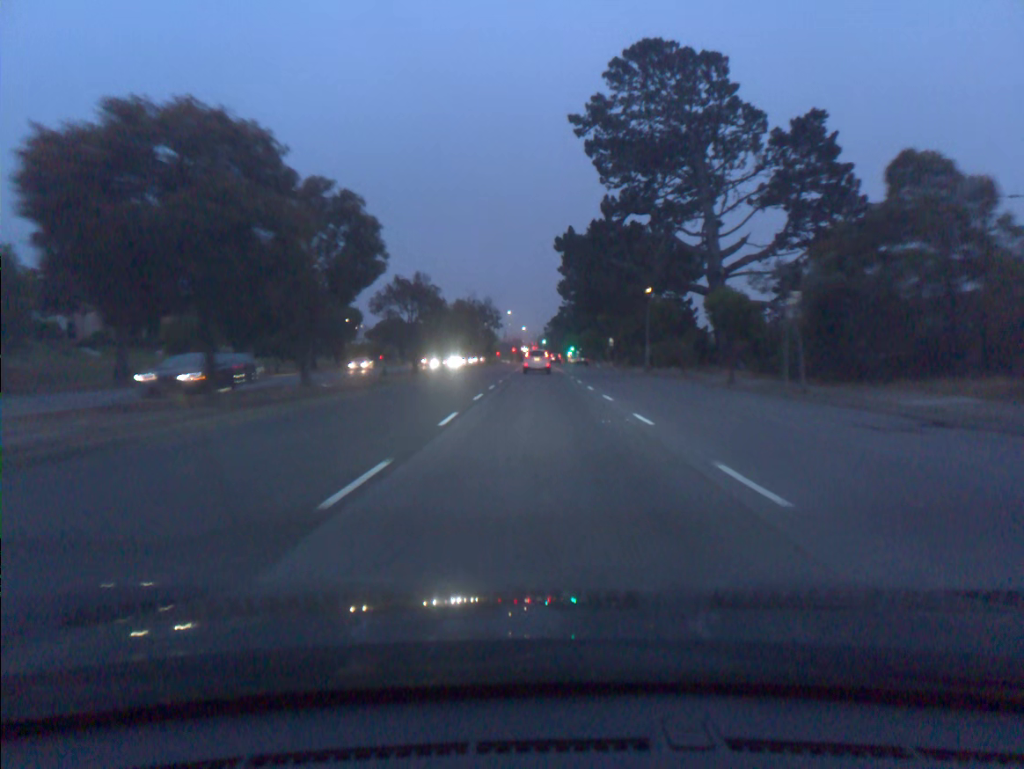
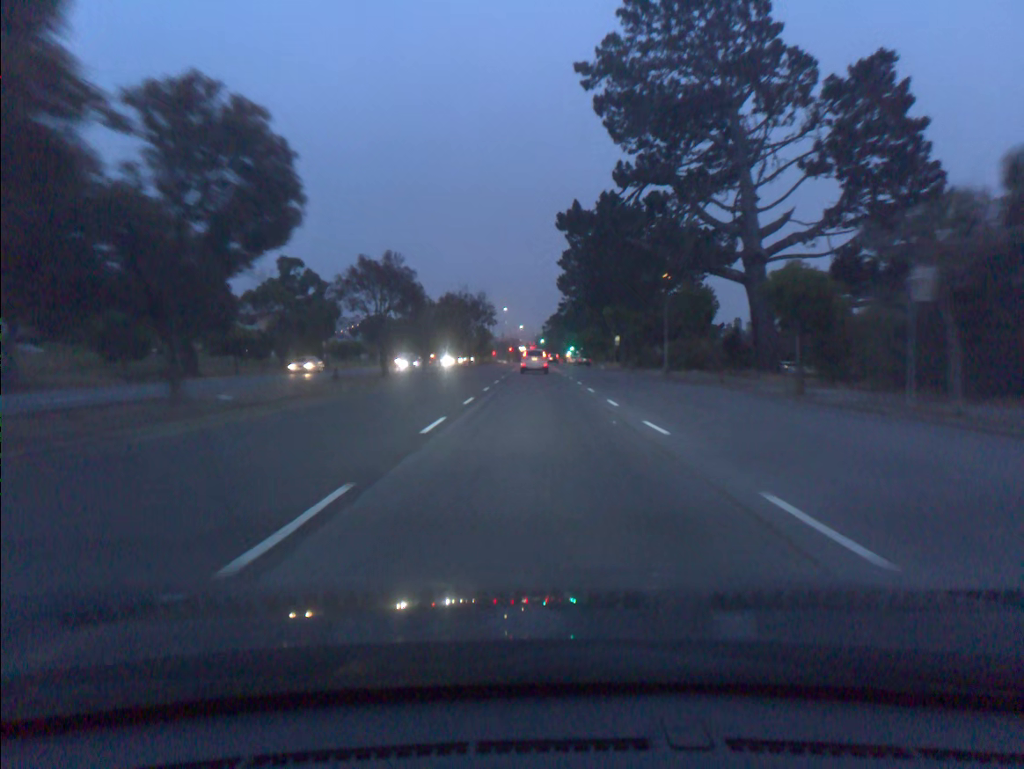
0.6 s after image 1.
(0.0, +9.2) m; 0°
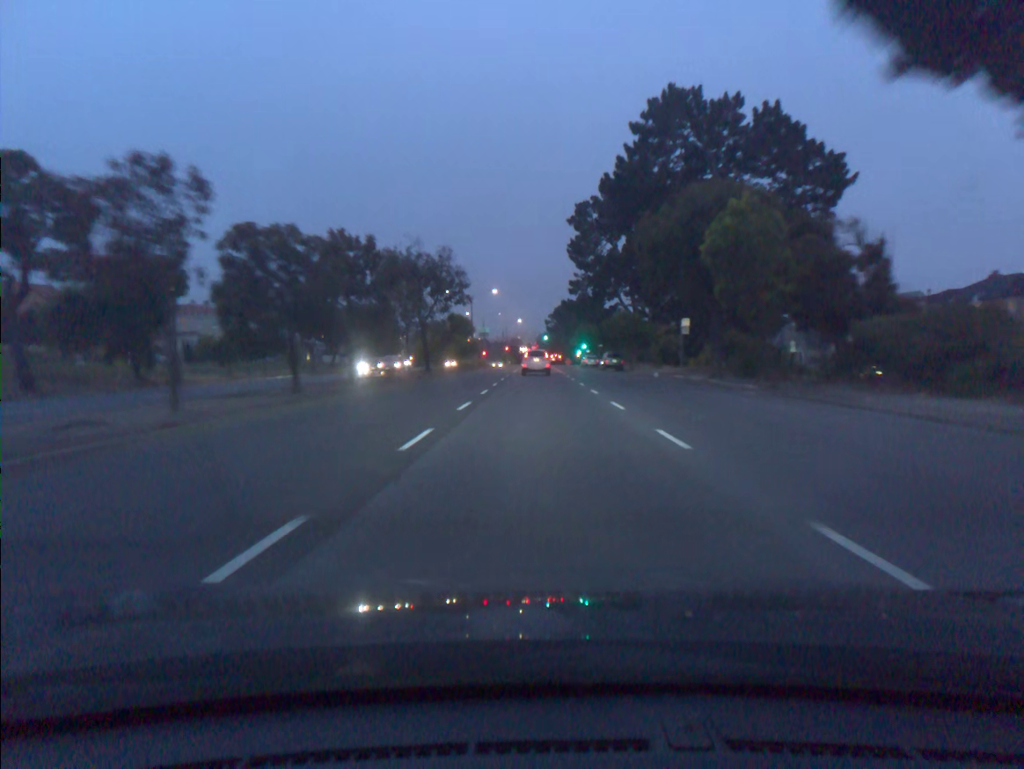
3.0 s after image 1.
(0.0, +37.9) m; 0°
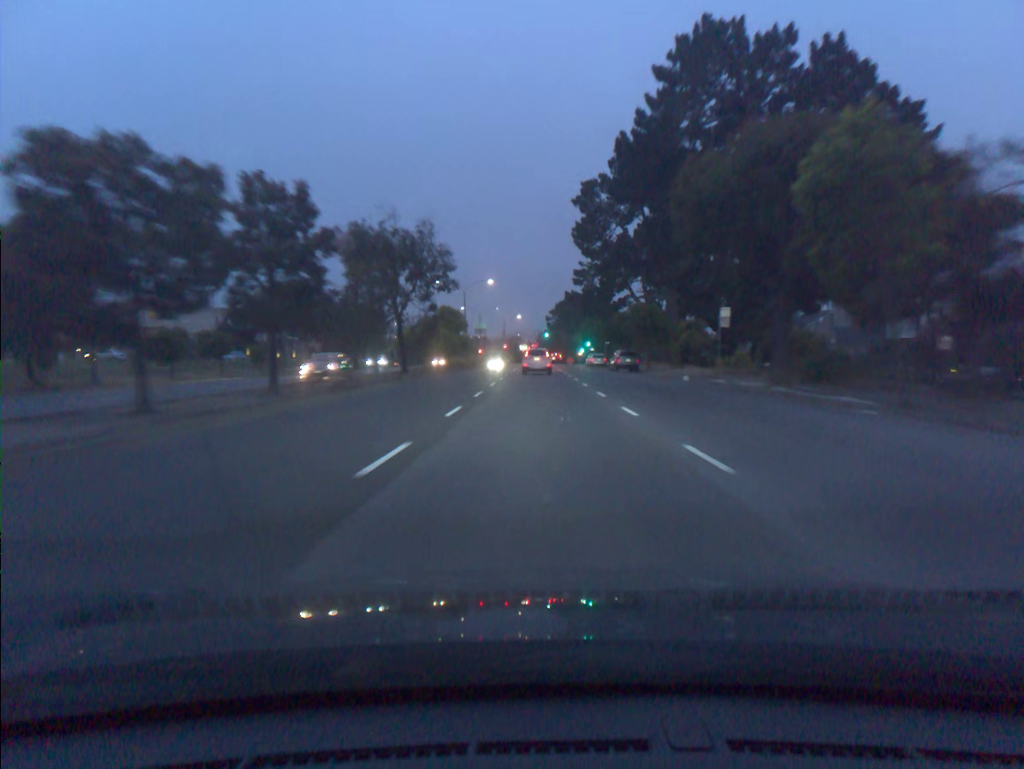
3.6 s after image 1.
(0.0, +9.7) m; 0°
